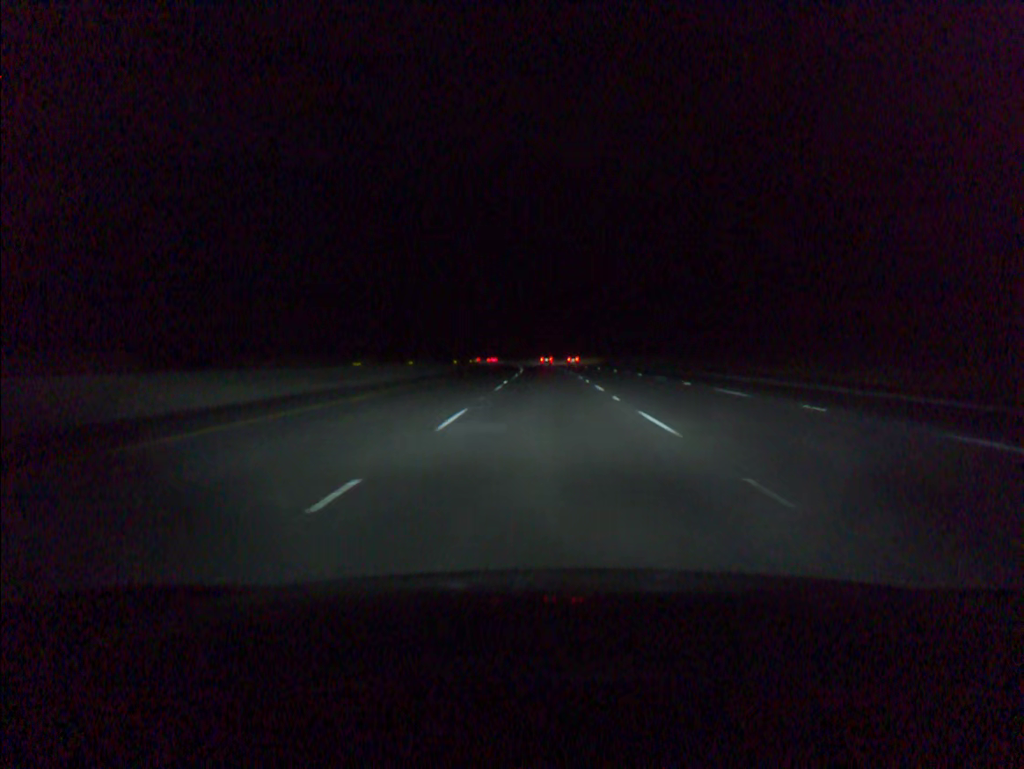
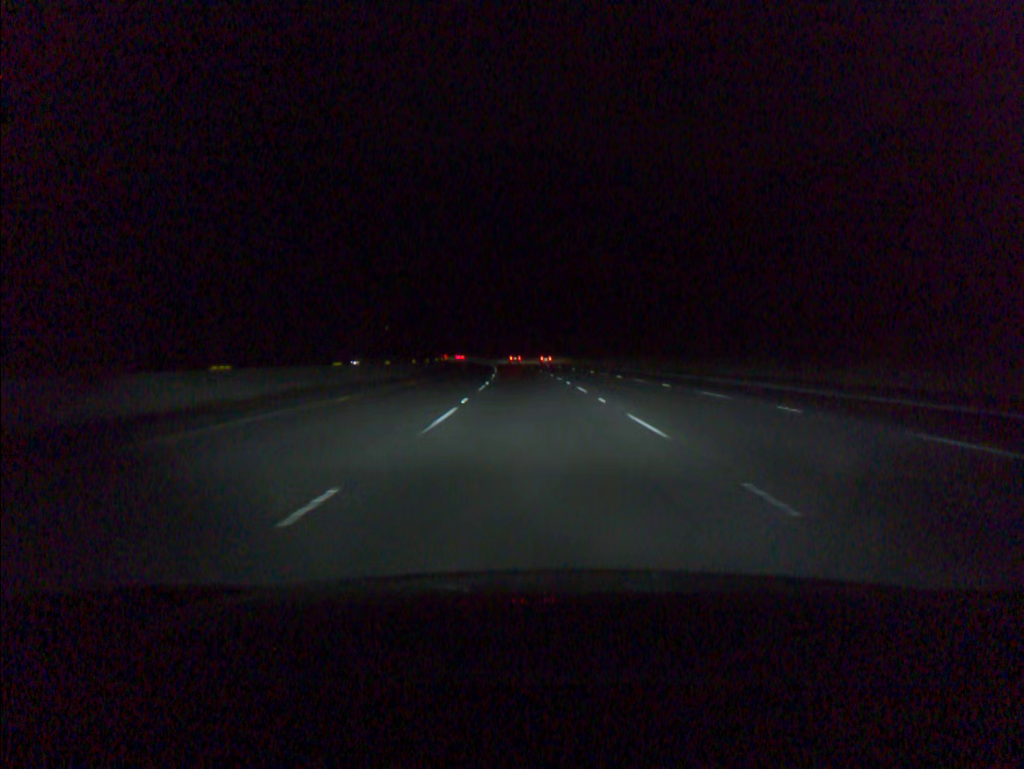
(+0.2, +73.1) m; -1°
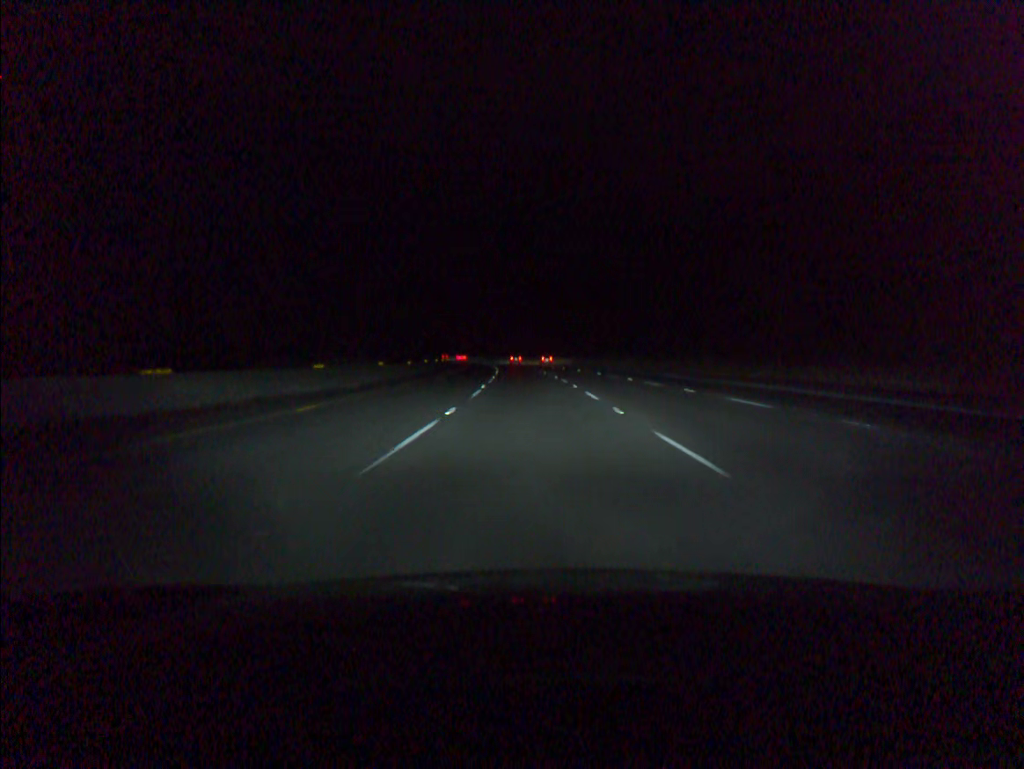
(-0.1, +18.3) m; -1°
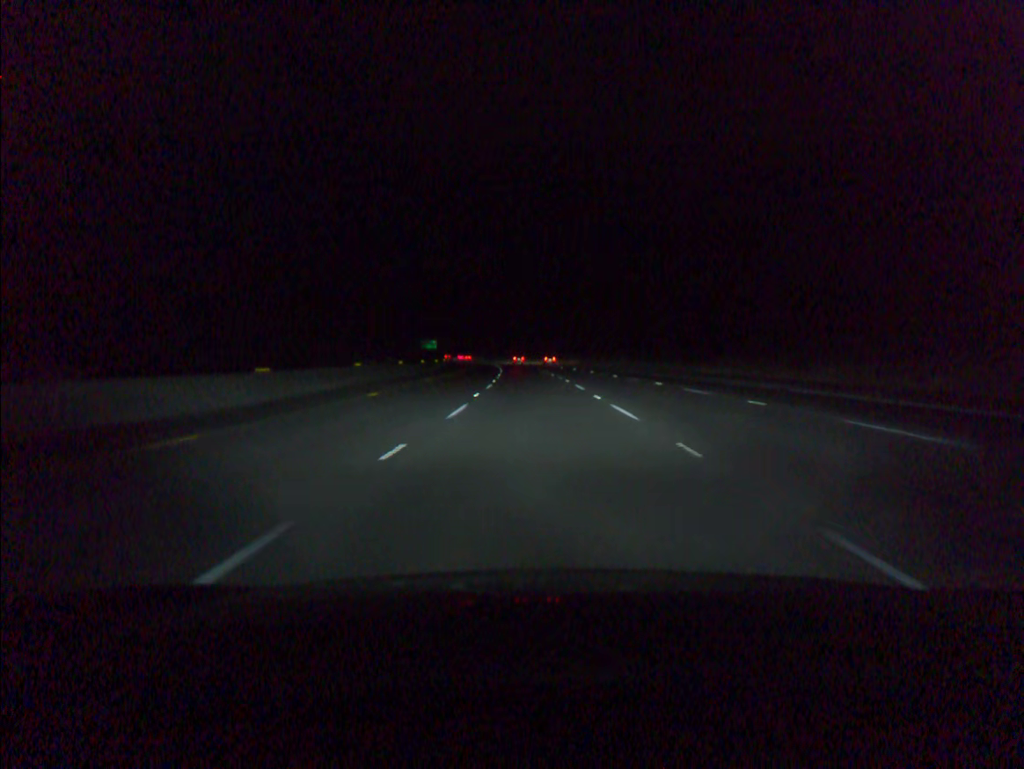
(-0.6, +36.6) m; -2°
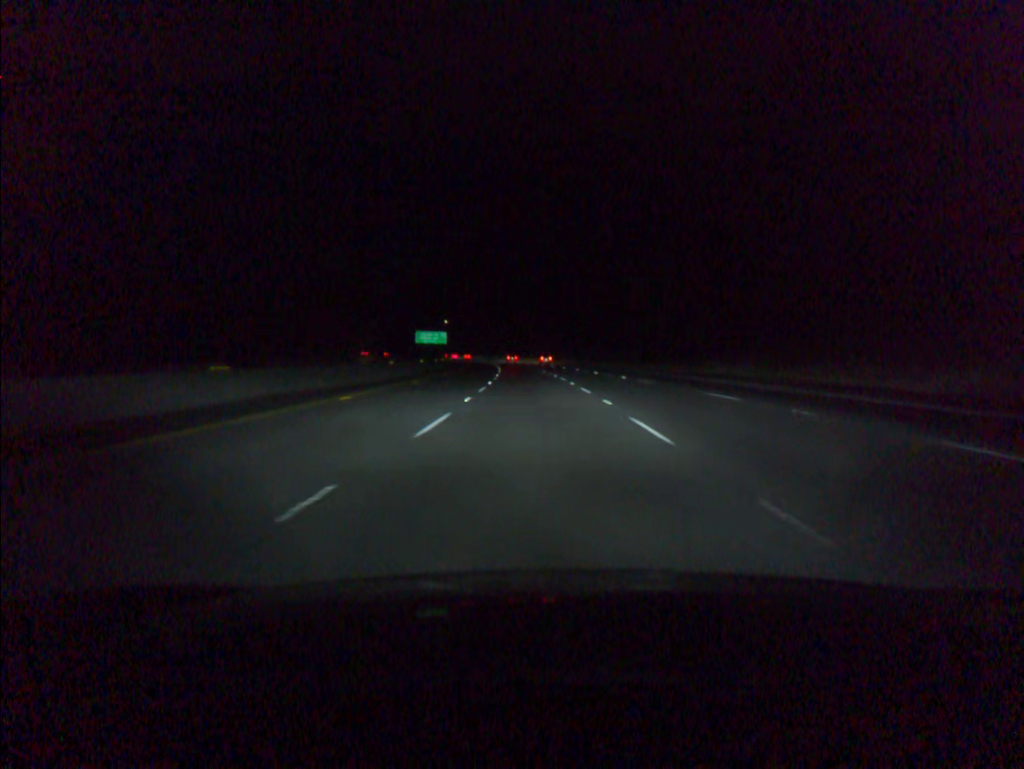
(-2.7, +91.2) m; -4°
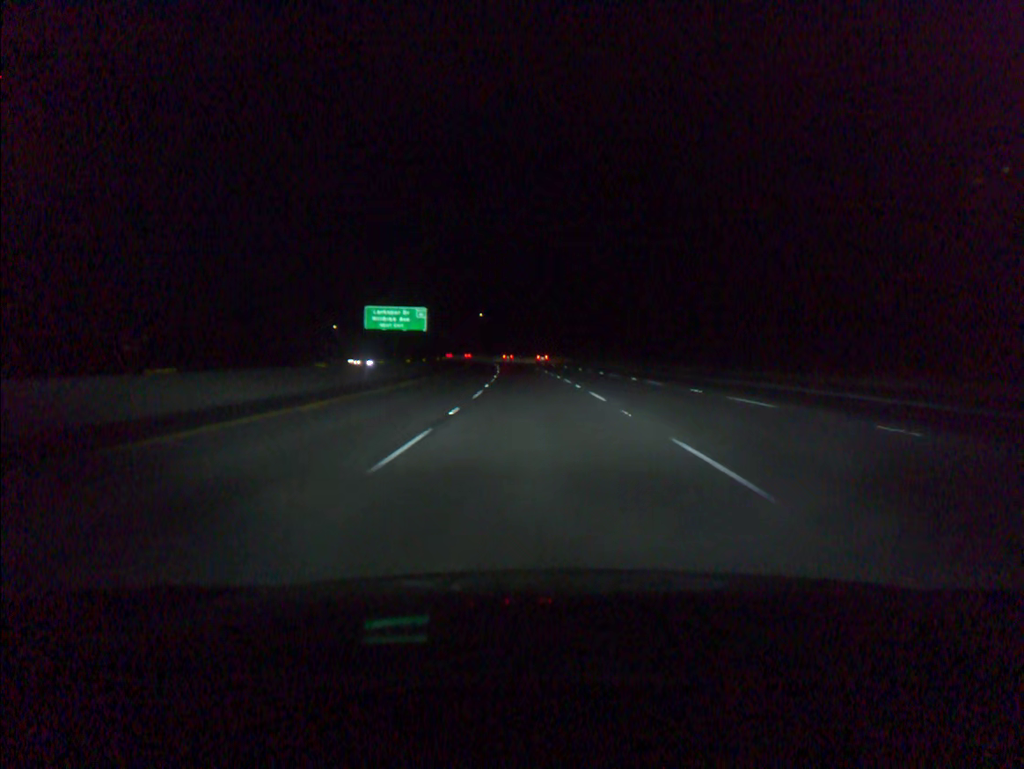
(-3.0, +91.4) m; -4°
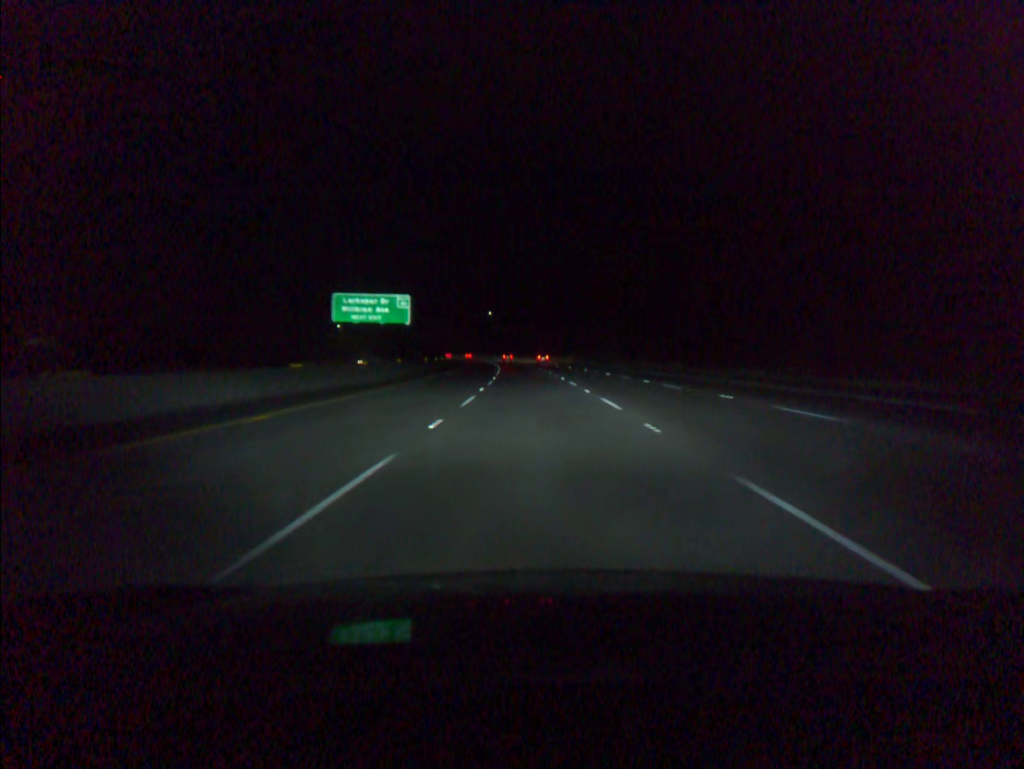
(-0.1, +18.3) m; -1°
